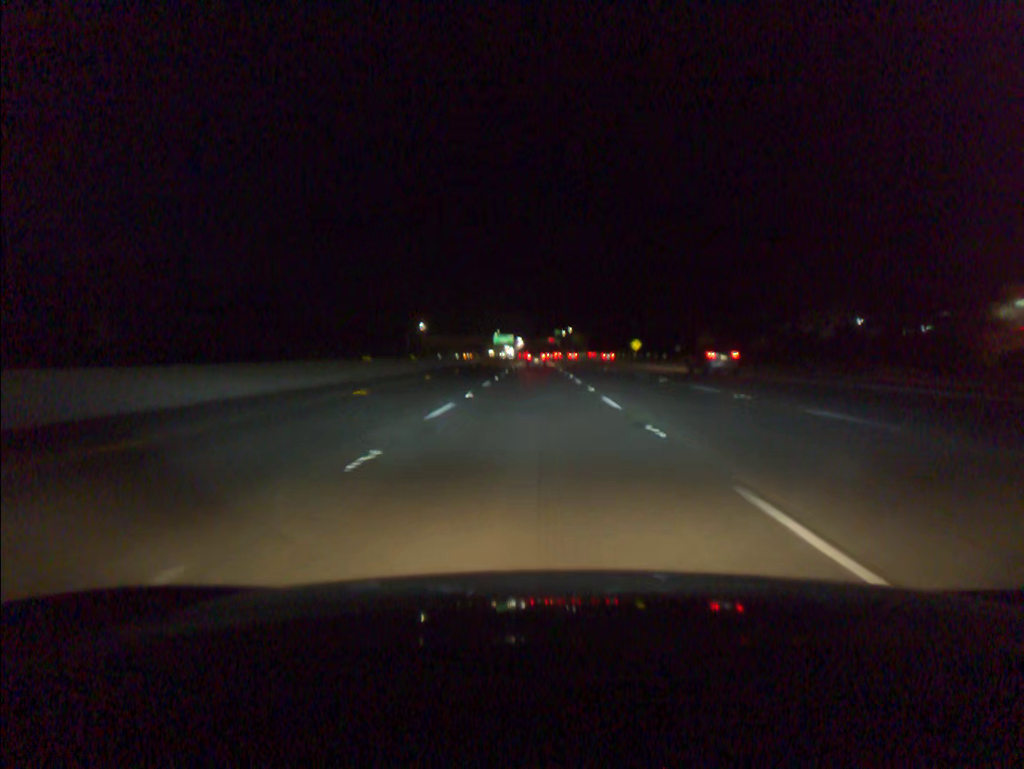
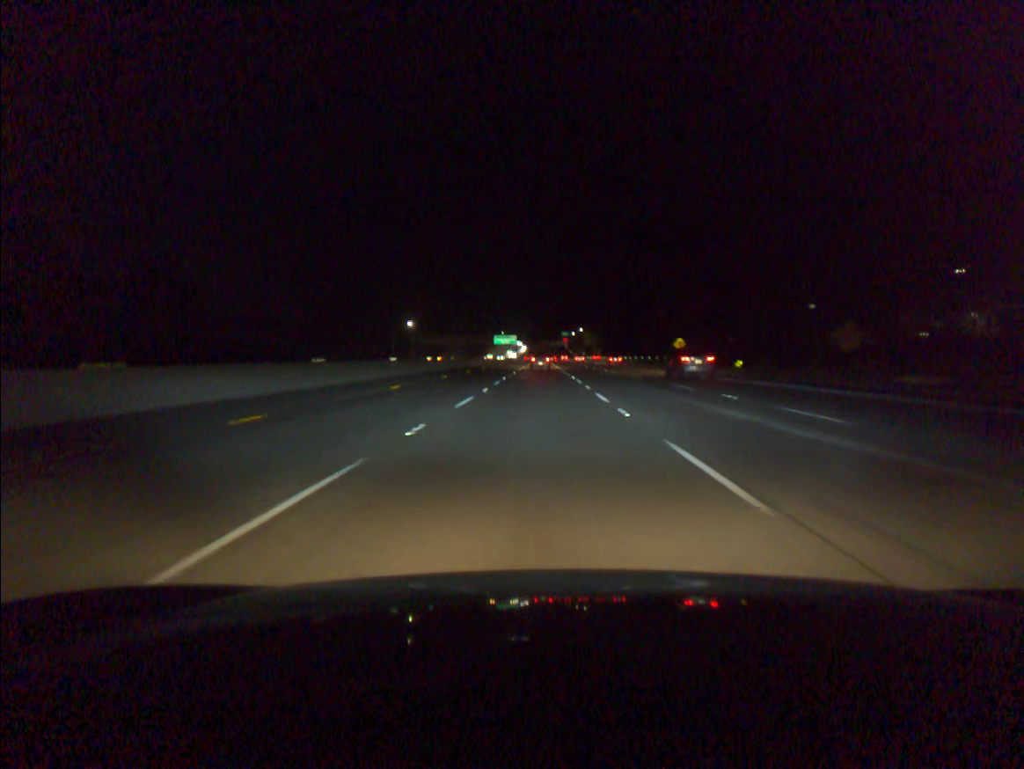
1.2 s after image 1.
(-0.1, +39.1) m; 0°
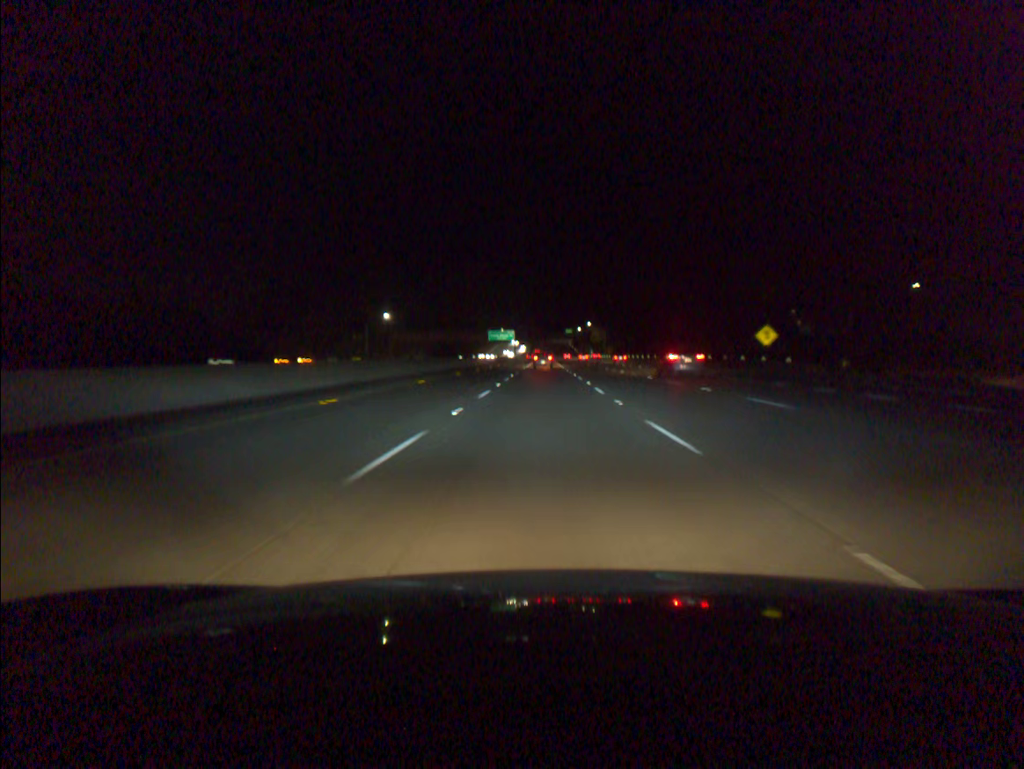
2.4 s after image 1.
(-0.1, +39.0) m; 0°
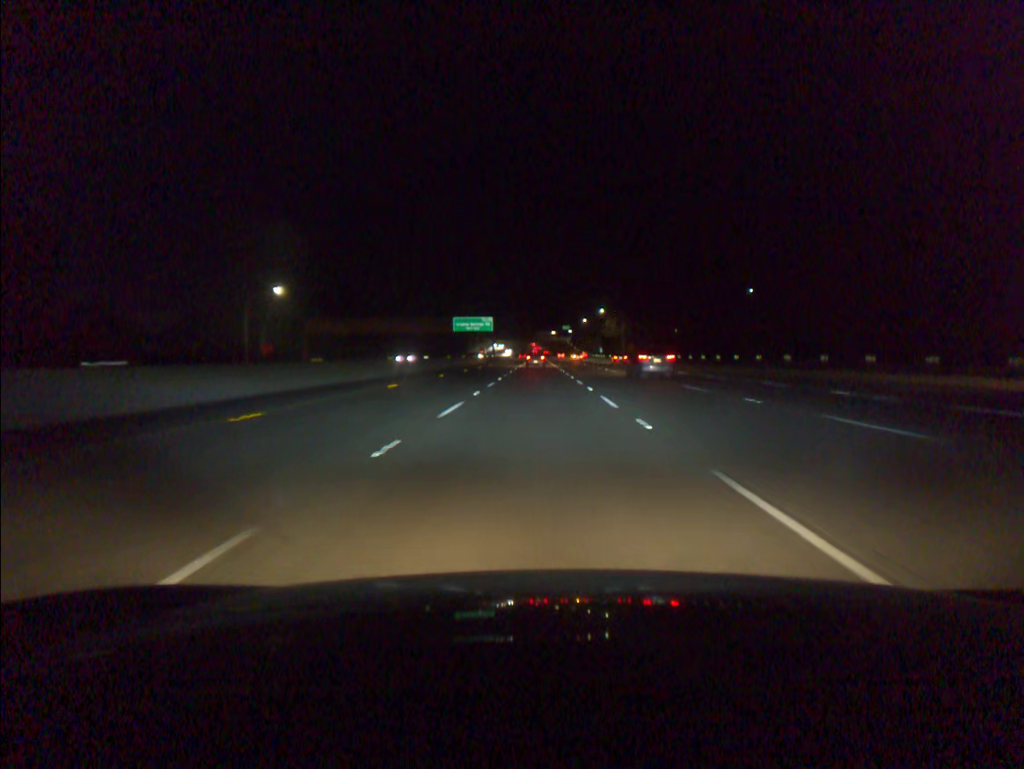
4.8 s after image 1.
(+0.4, +77.9) m; 0°
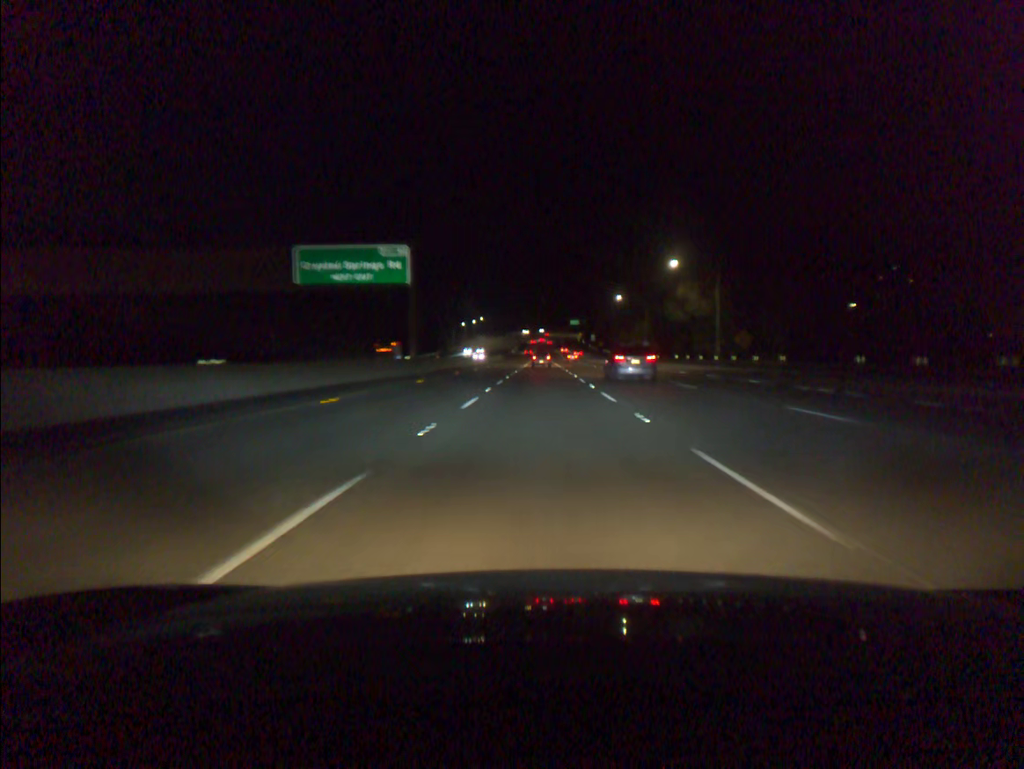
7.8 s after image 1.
(-0.4, +97.3) m; 0°
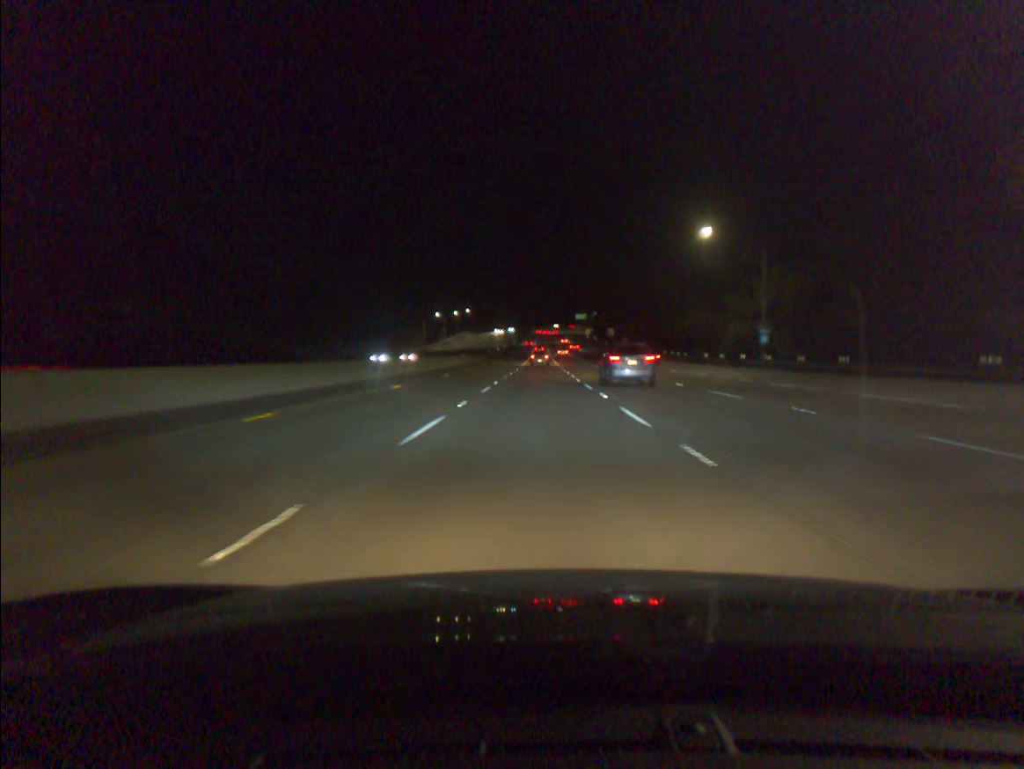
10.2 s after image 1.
(+0.2, +77.8) m; 0°
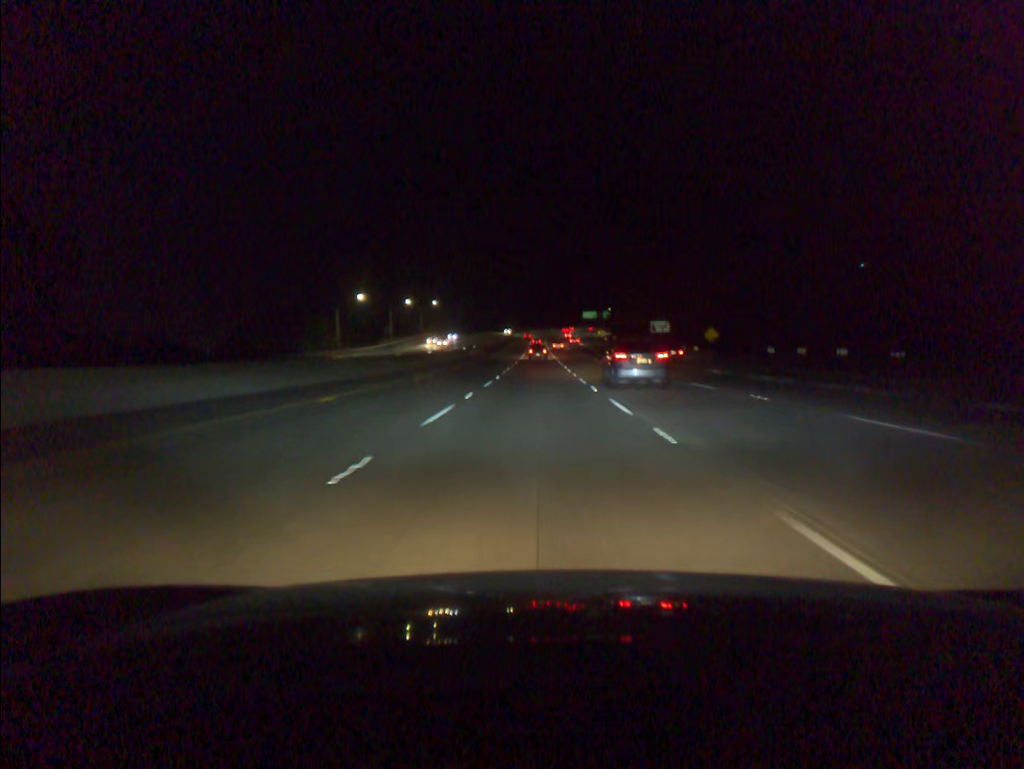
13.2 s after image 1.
(0.0, +97.2) m; 0°
